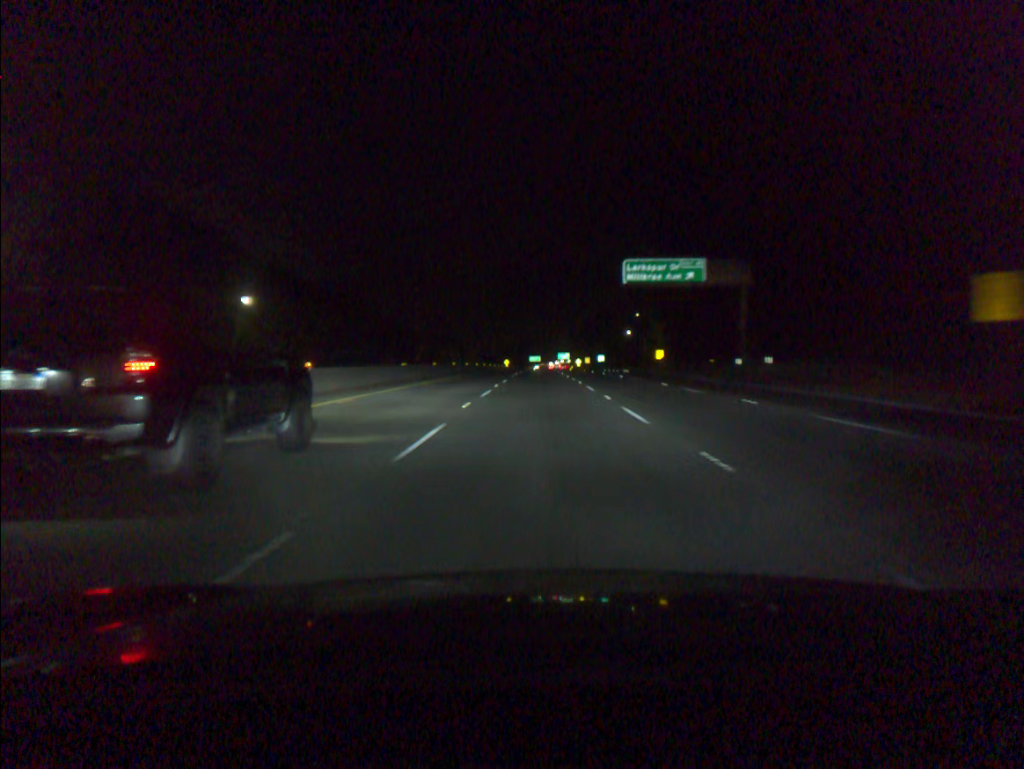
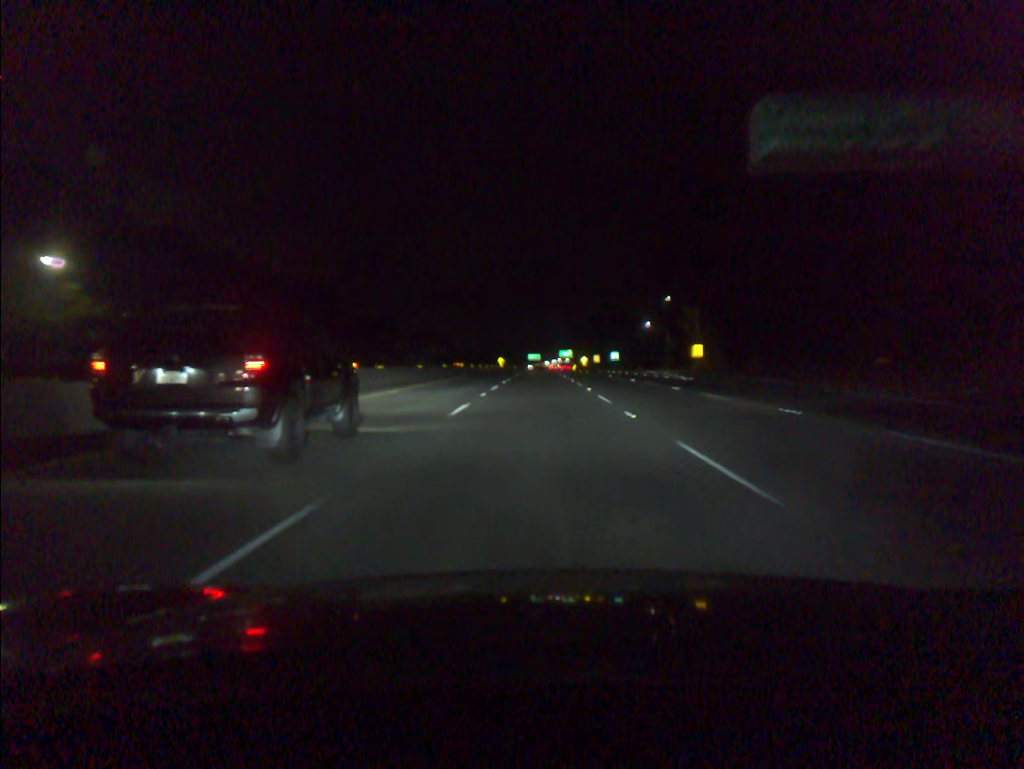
(0.0, +36.8) m; 0°
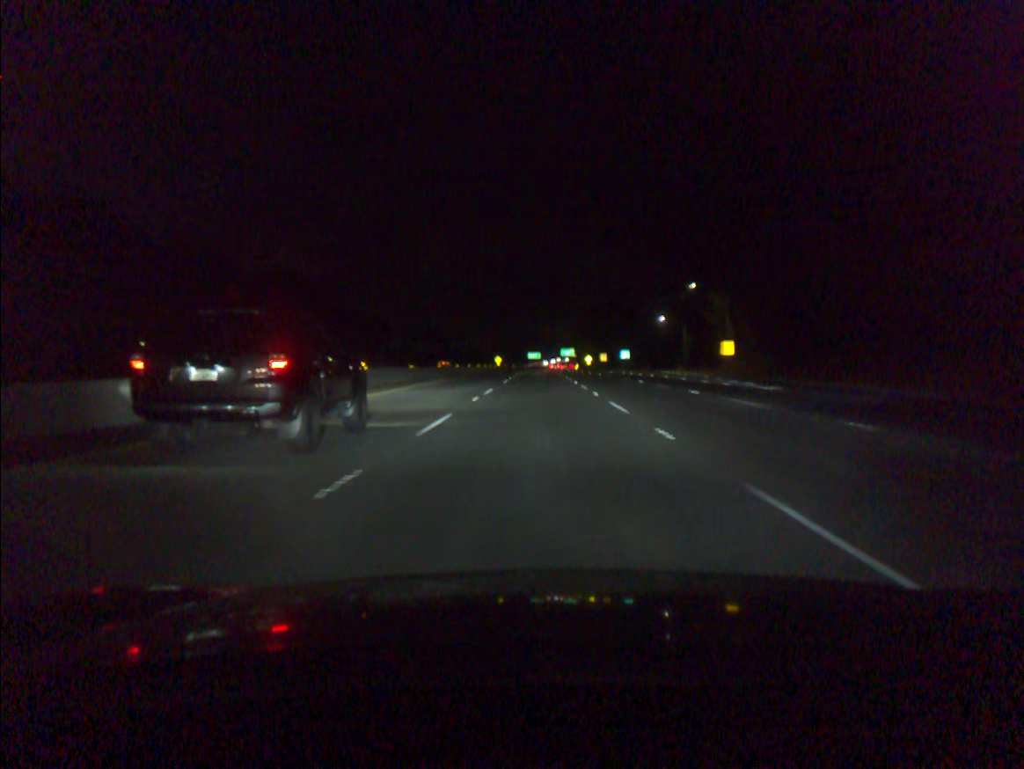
(0.0, +18.6) m; 0°
